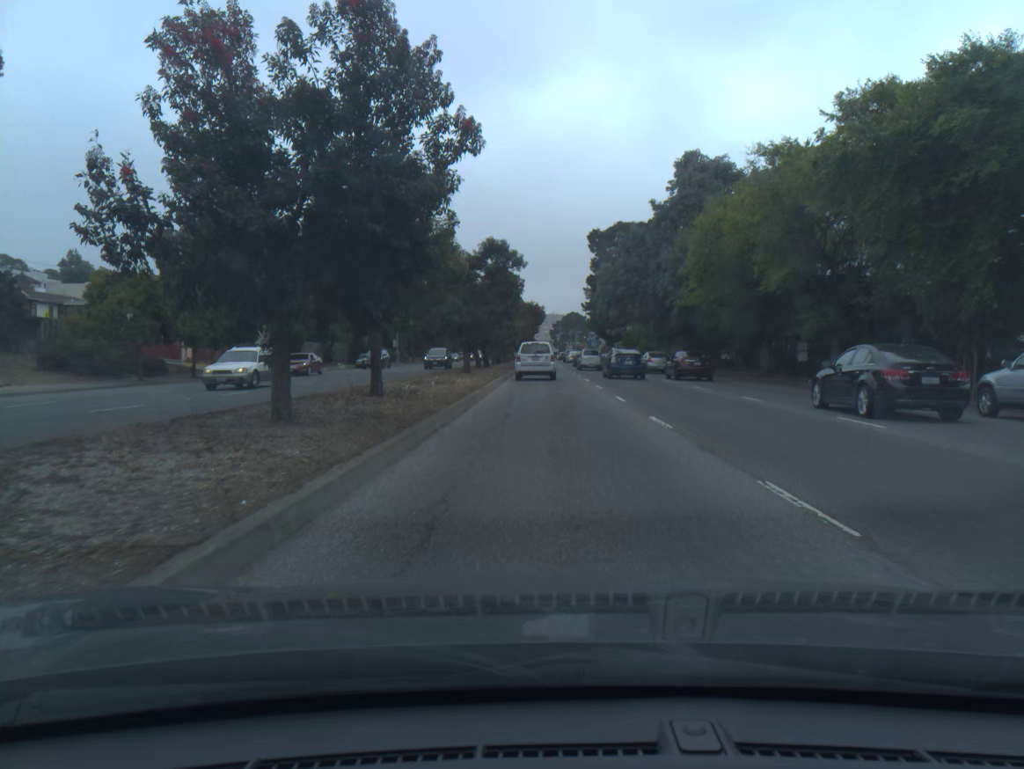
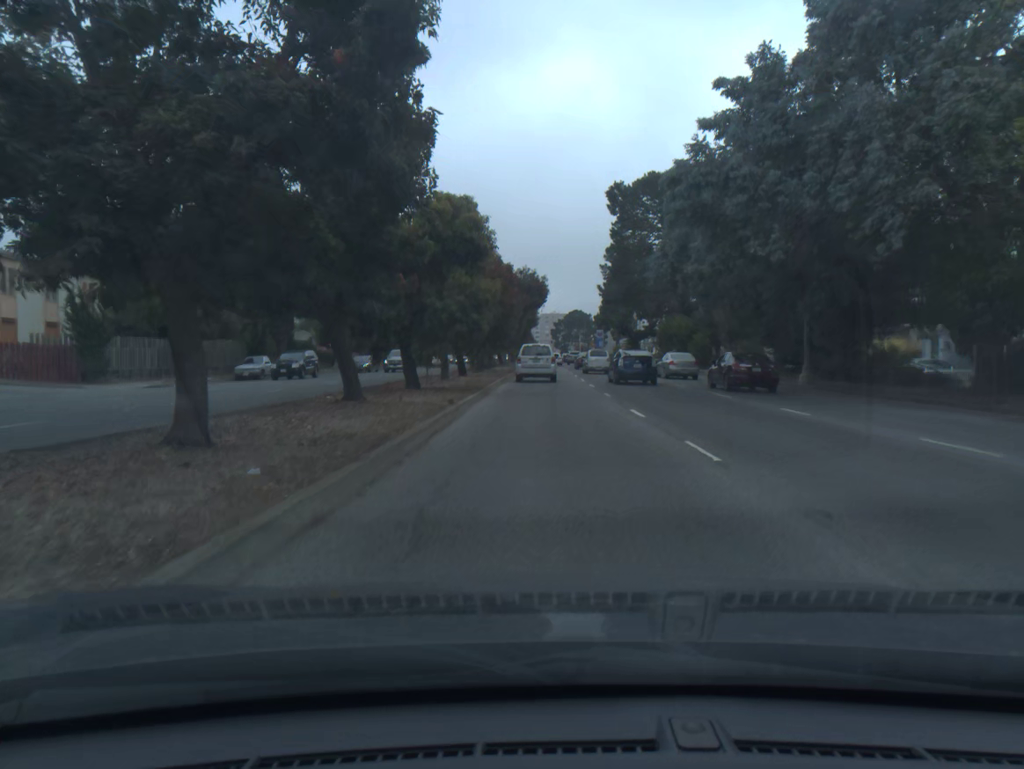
(+0.1, +32.7) m; 0°
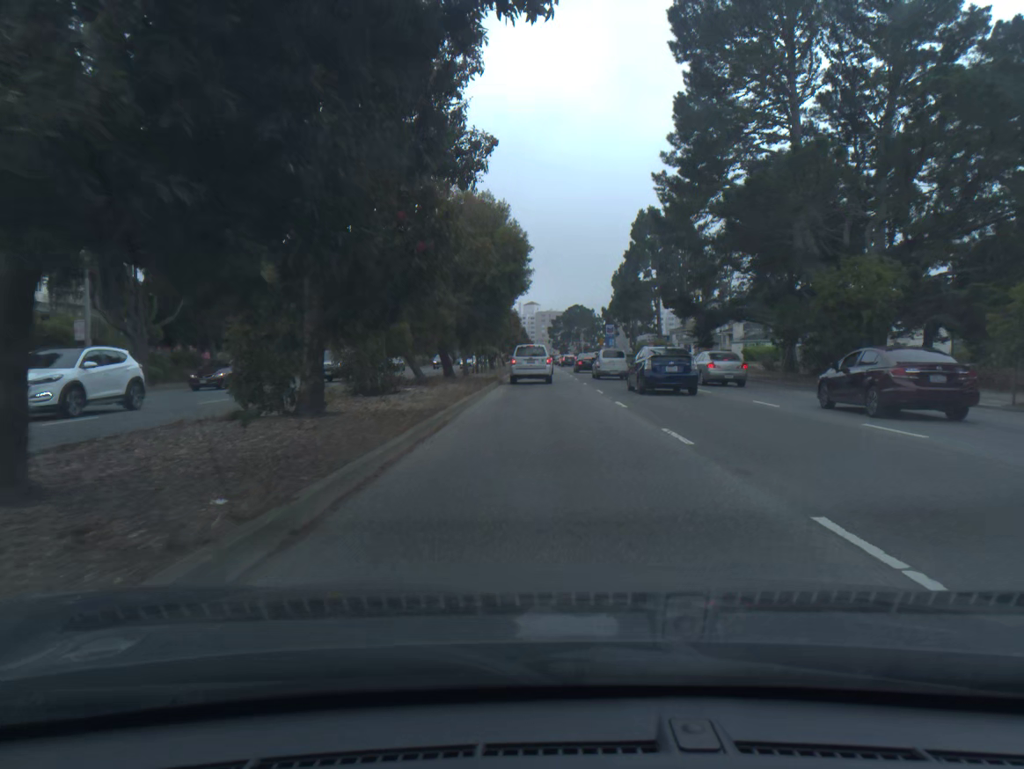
(+0.2, +41.1) m; 0°
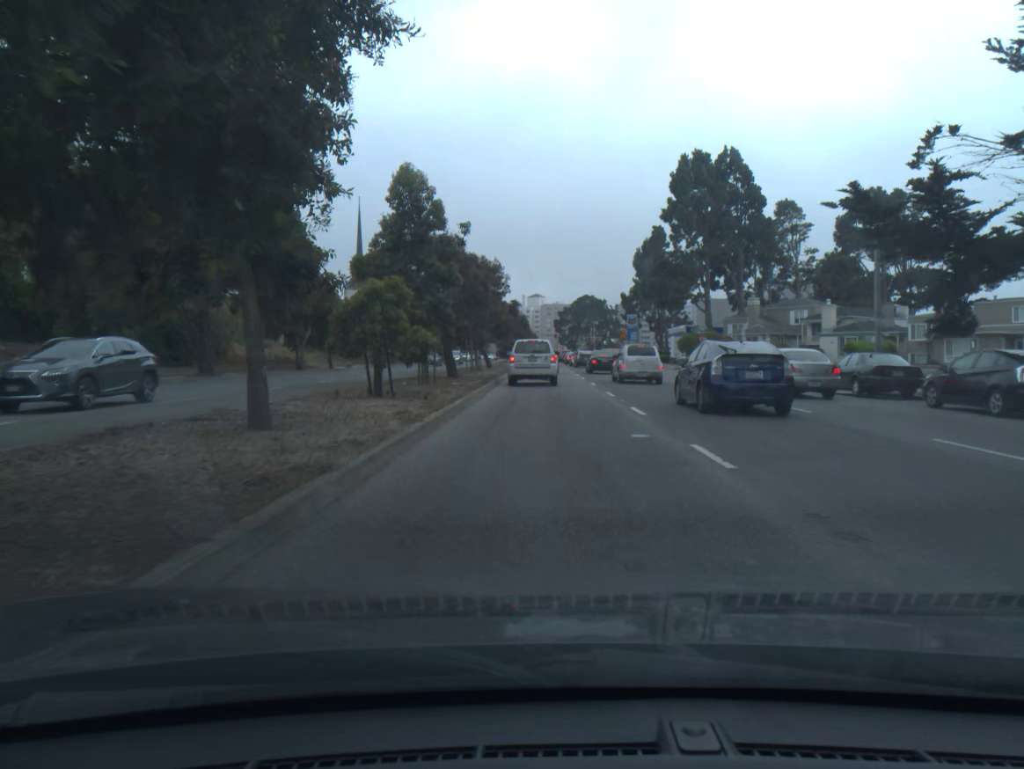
(-0.1, +31.3) m; 0°
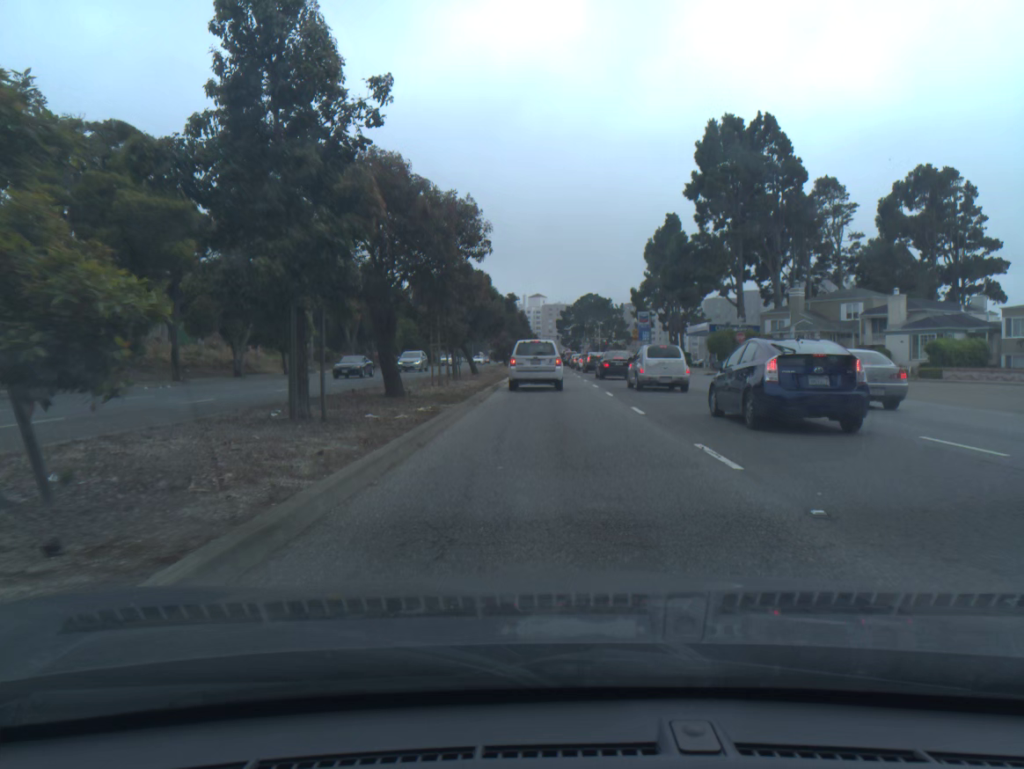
(0.0, +13.7) m; 0°
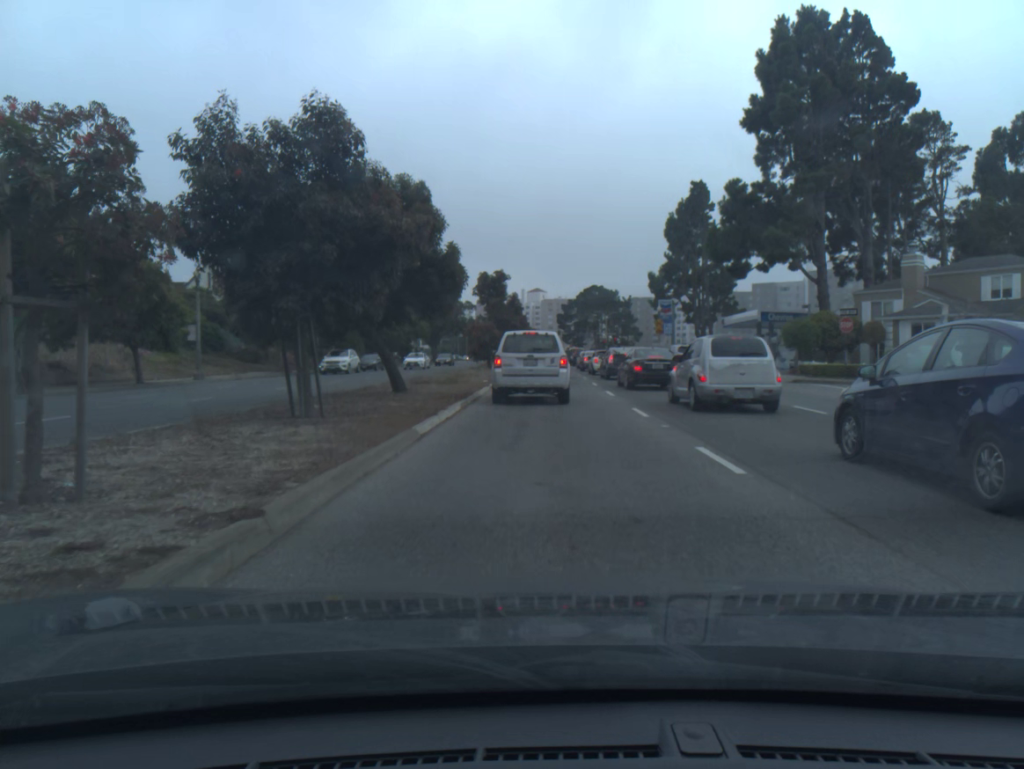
(+0.2, +22.1) m; 0°
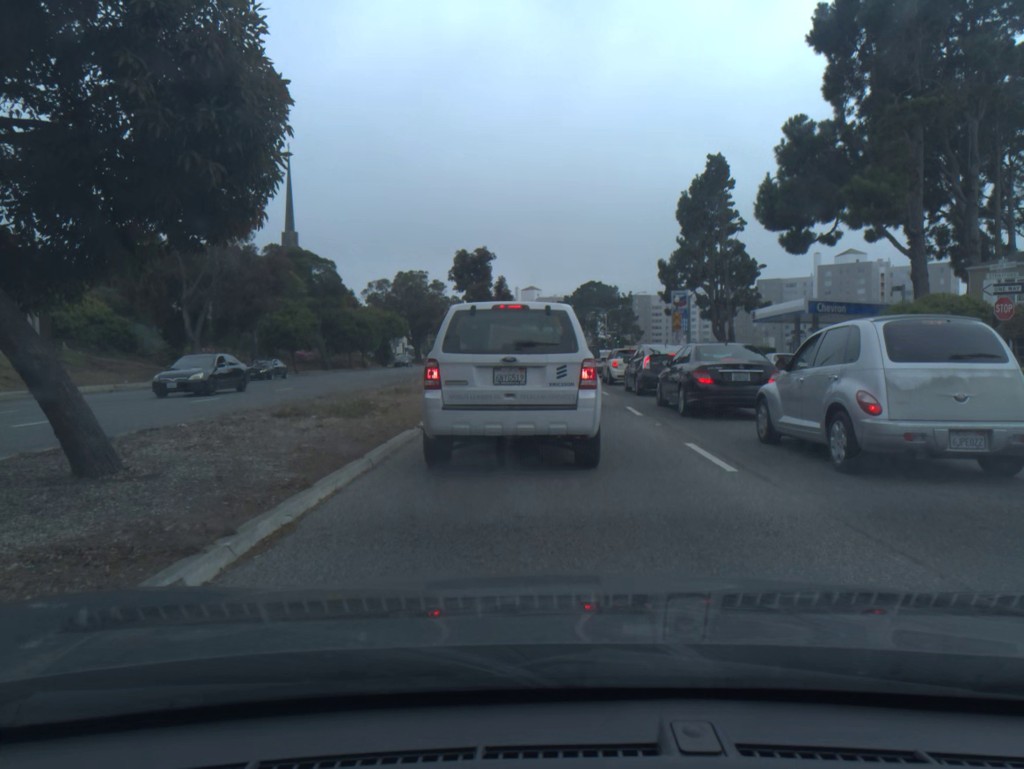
(+0.1, +14.3) m; +1°
